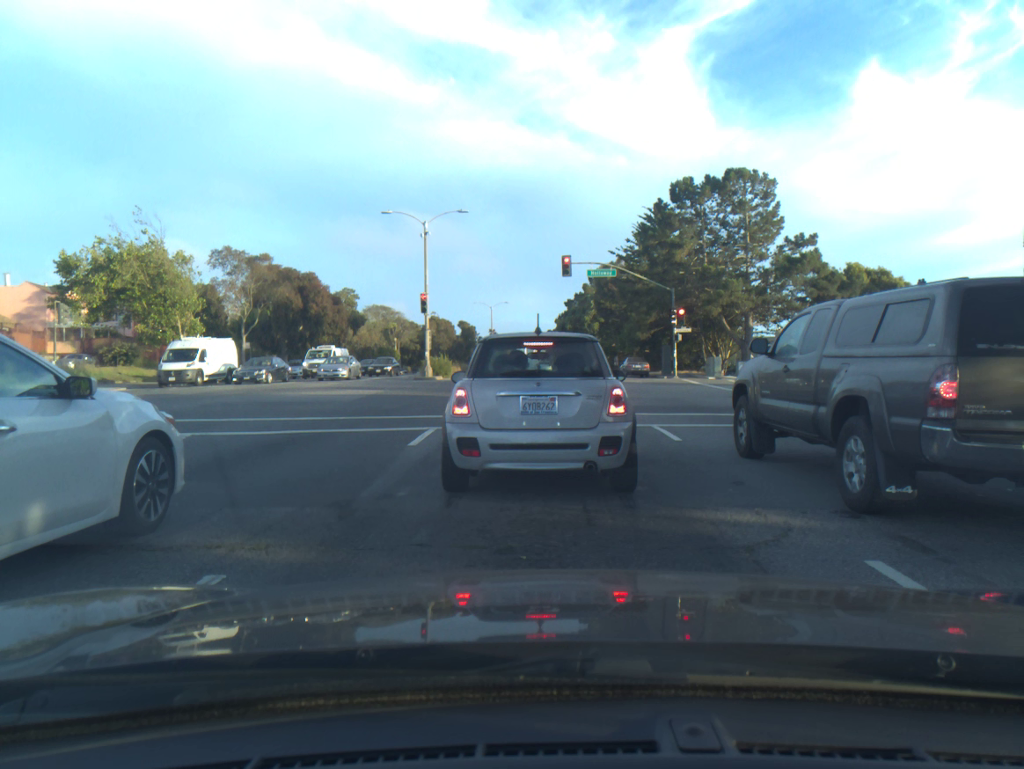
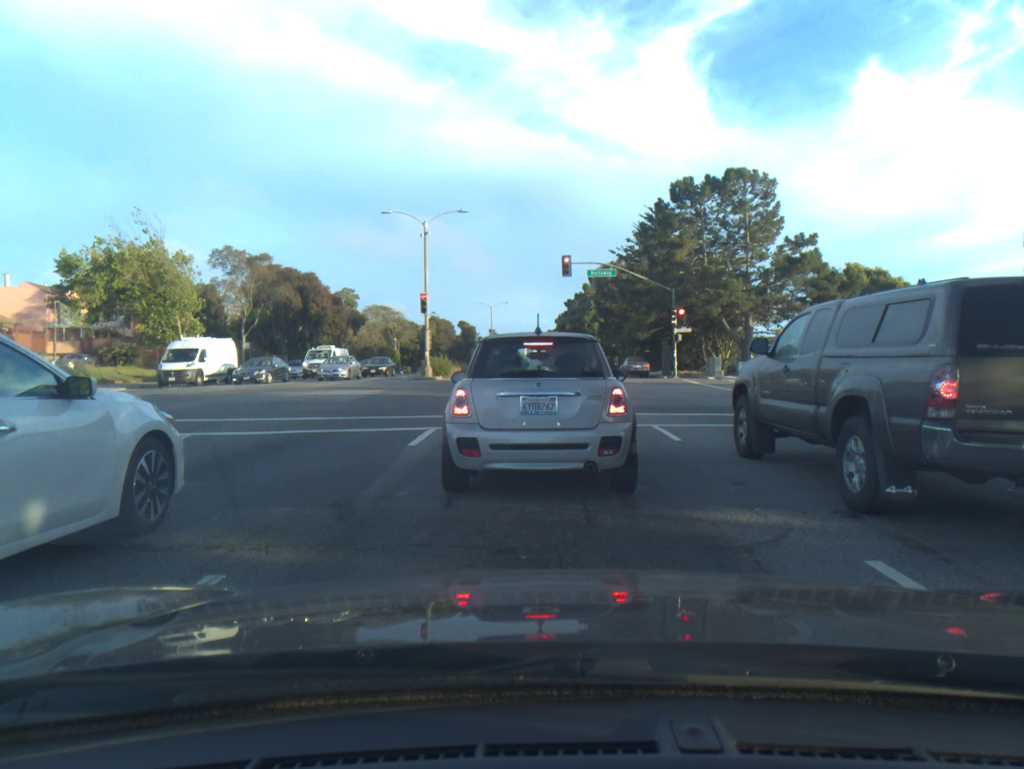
(0.0, 0.0) m; 0°
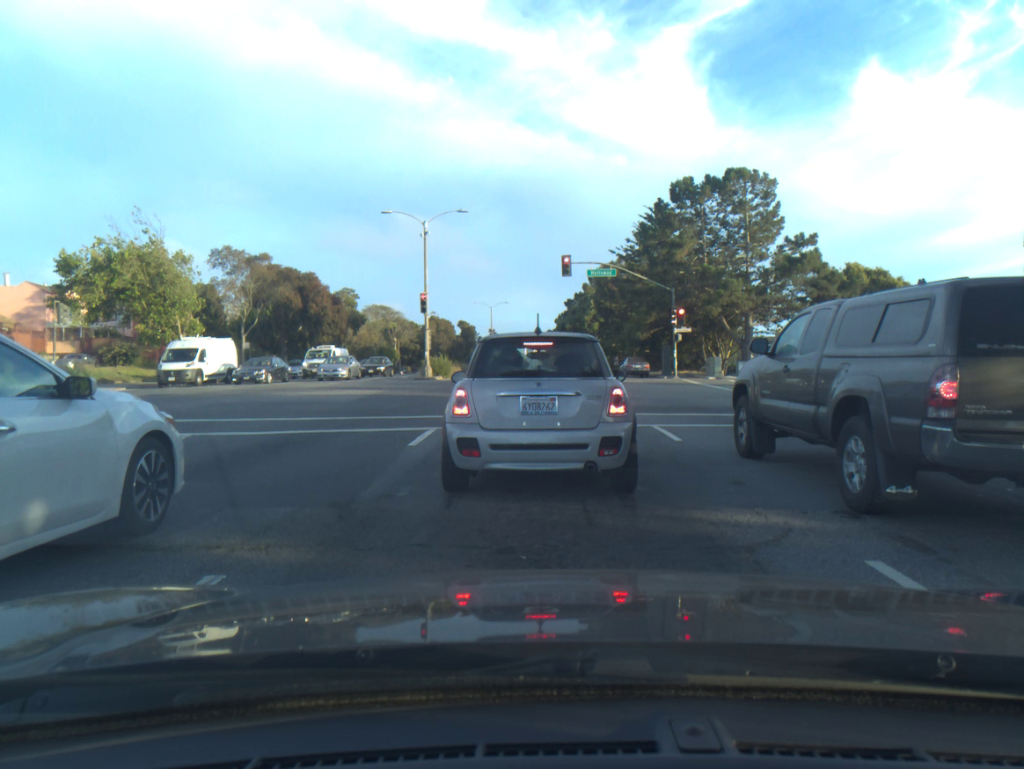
(0.0, 0.0) m; 0°
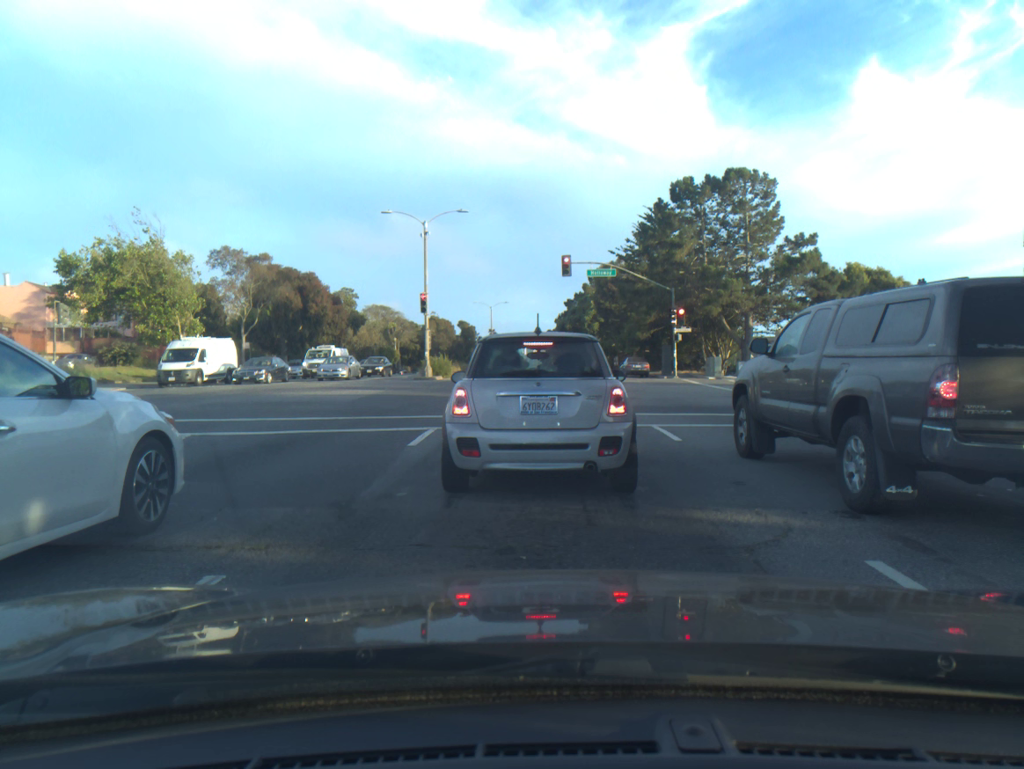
(0.0, 0.0) m; 0°
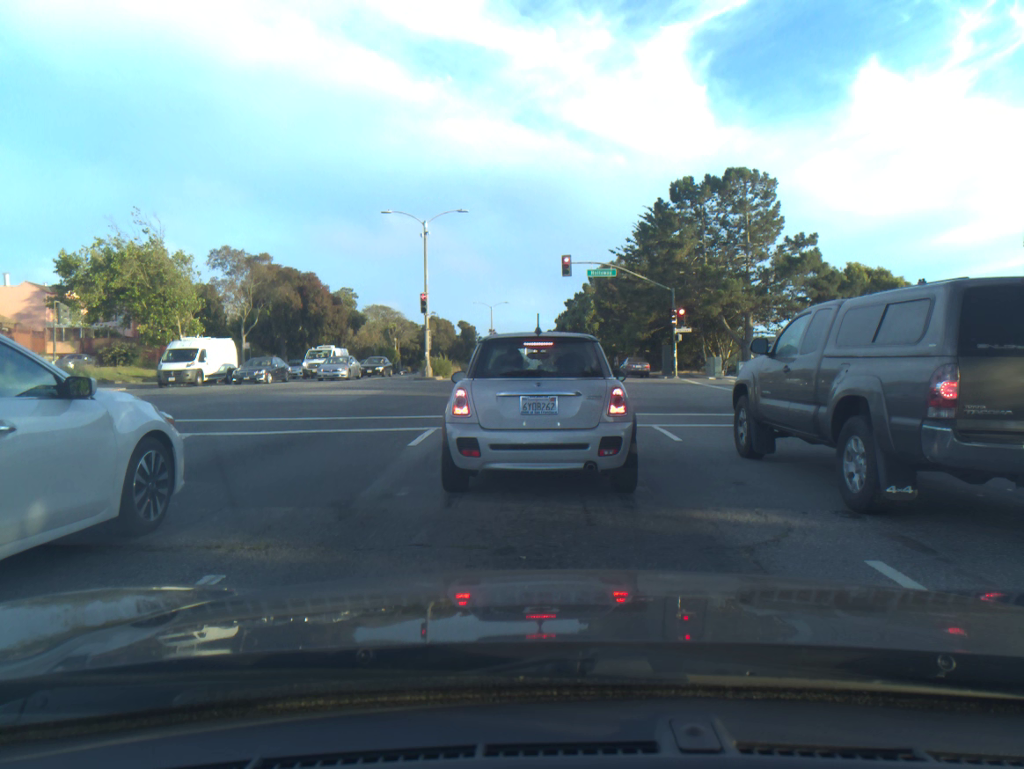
(0.0, 0.0) m; 0°
